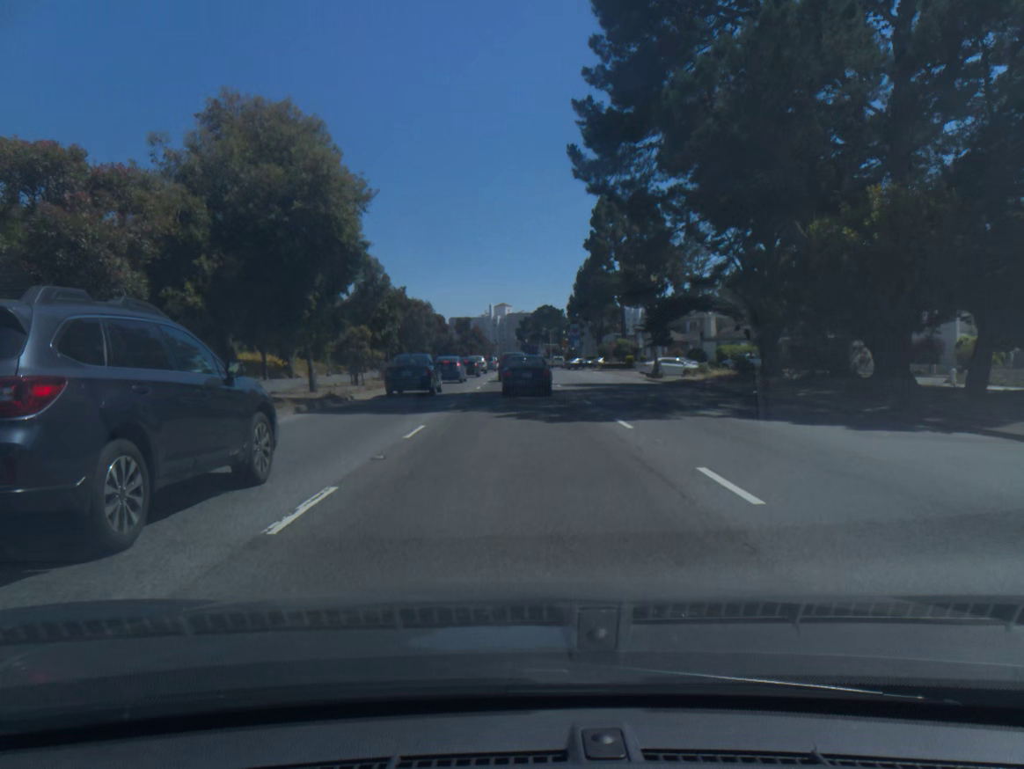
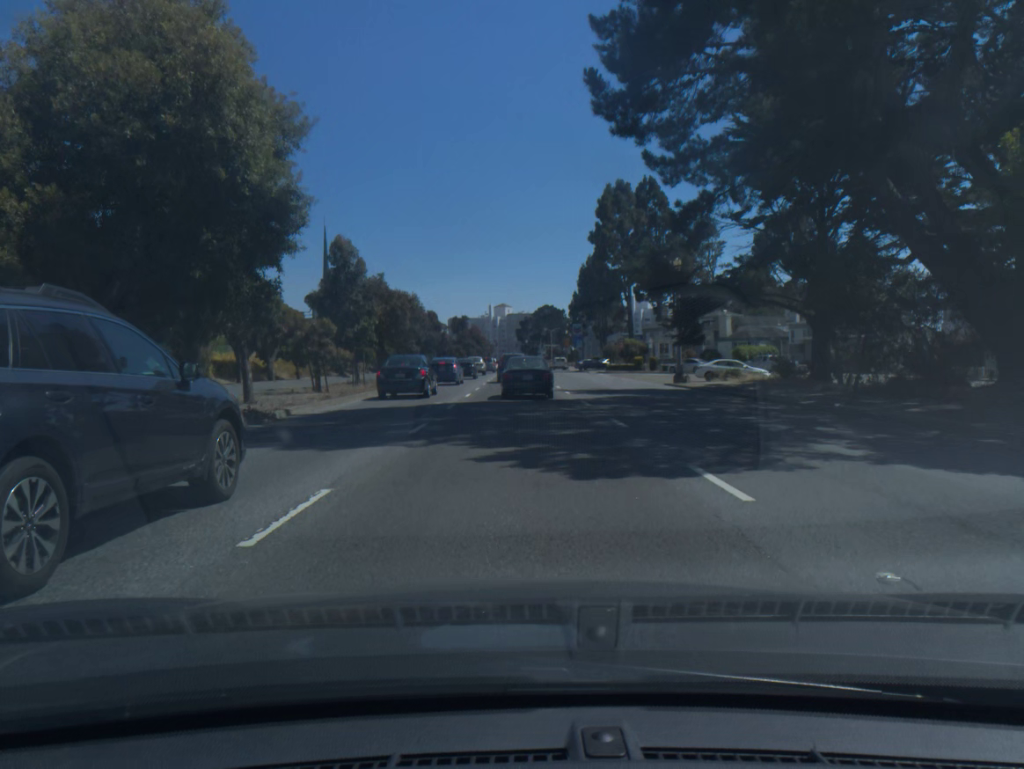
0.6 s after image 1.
(0.0, +7.2) m; 0°
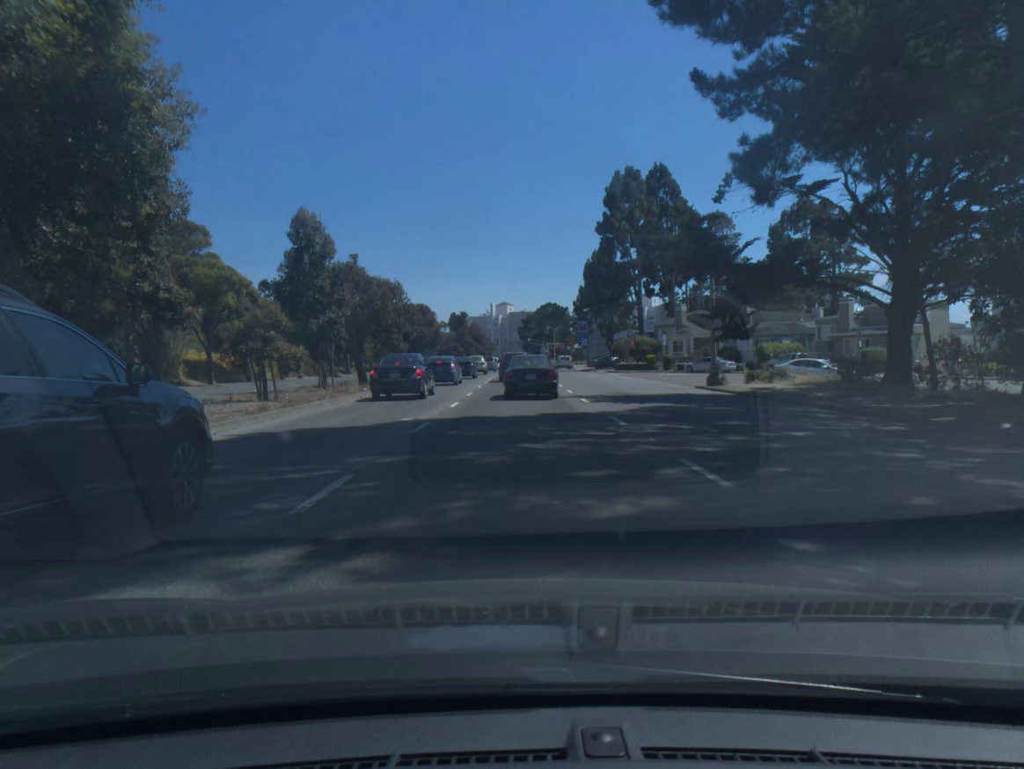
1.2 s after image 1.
(0.0, +6.8) m; 0°
